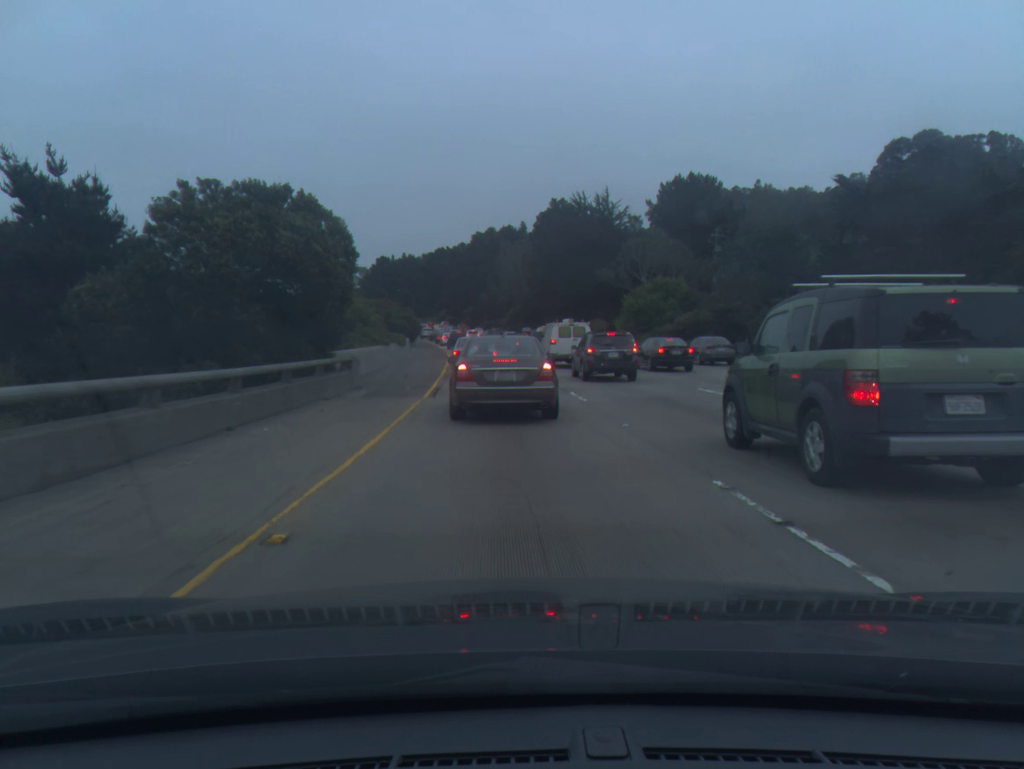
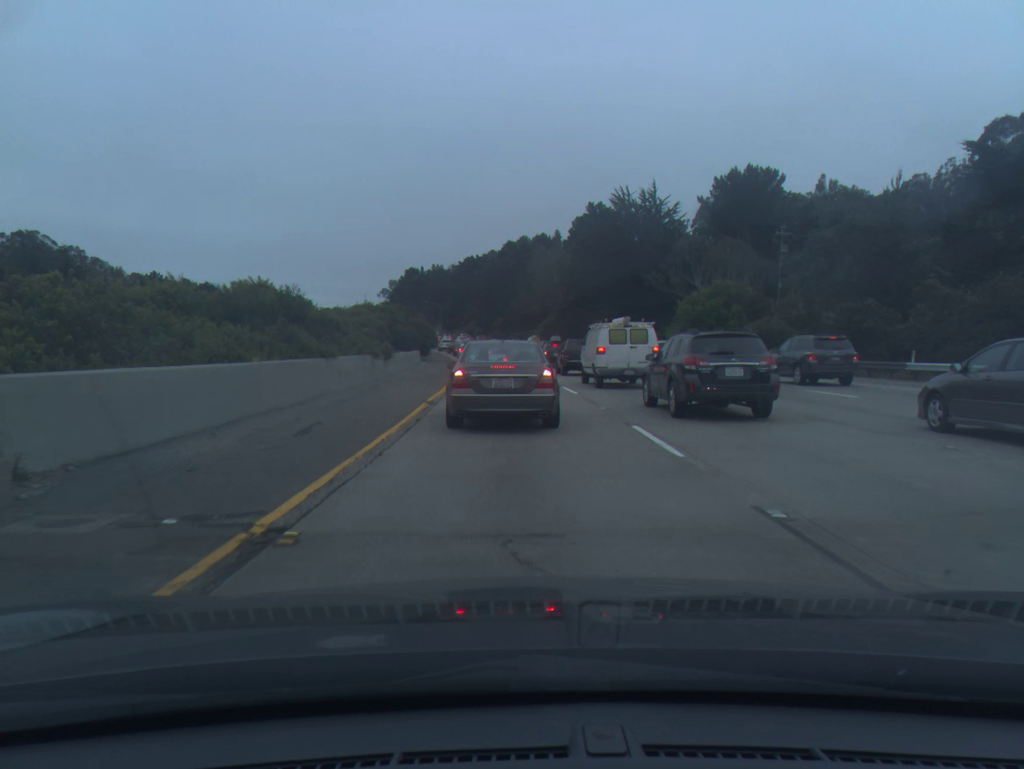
(-0.4, +17.4) m; -2°
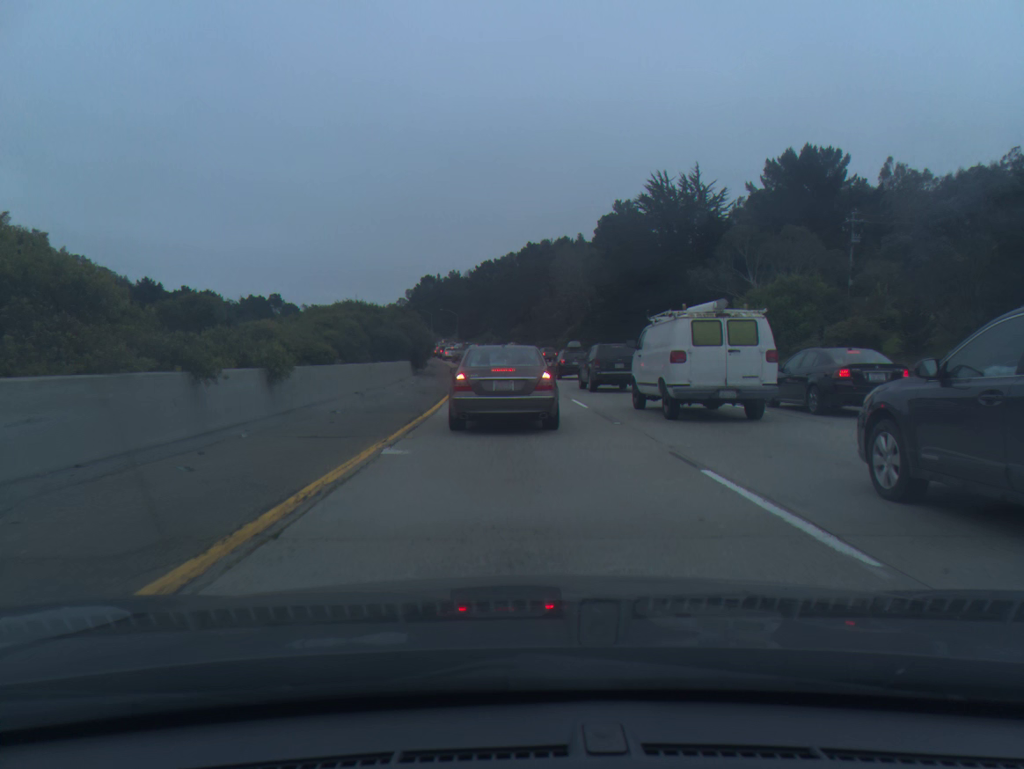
(-0.2, +18.0) m; -1°
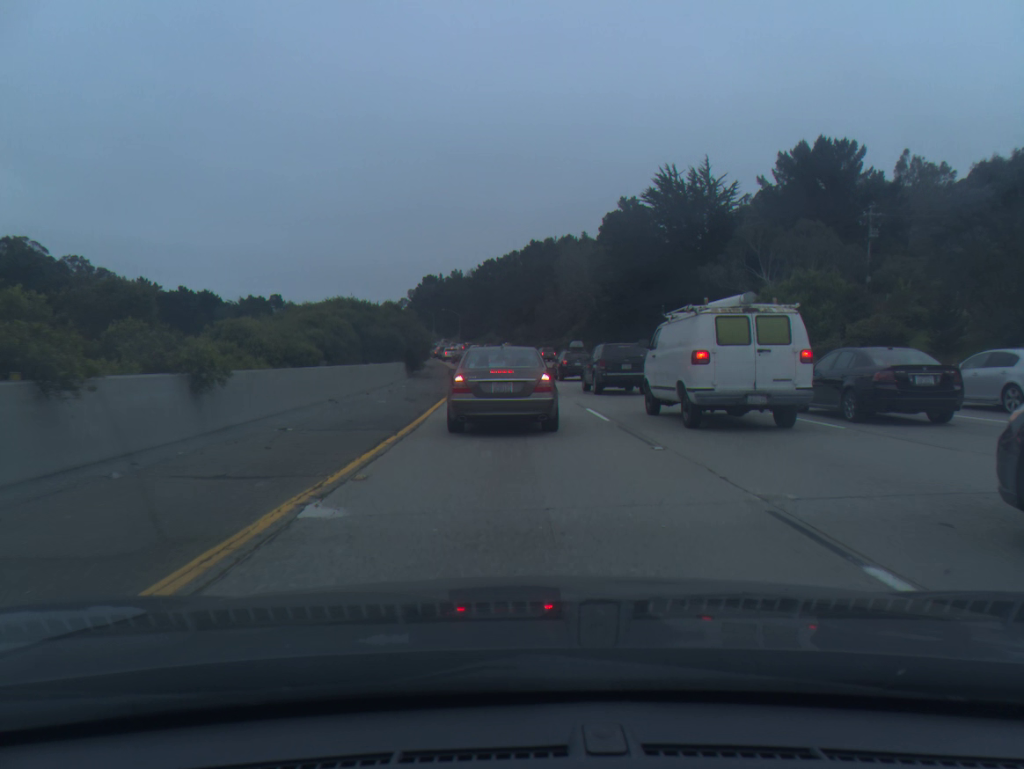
(0.0, +3.9) m; 0°
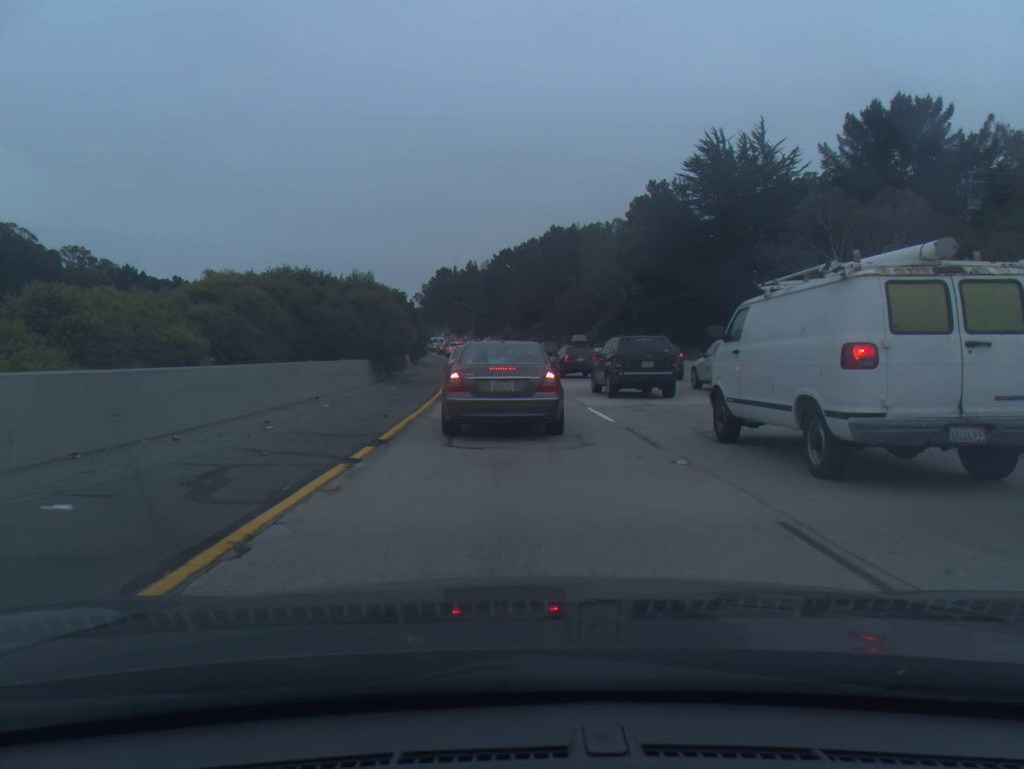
(-0.2, +16.0) m; -2°
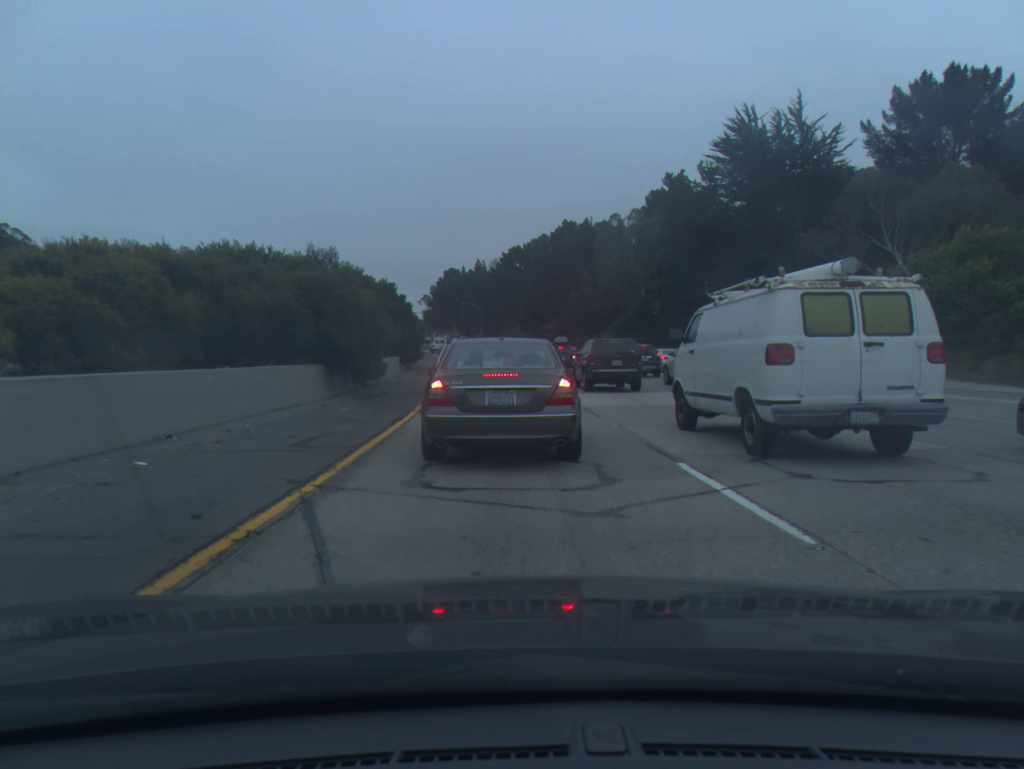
(0.0, +9.3) m; 0°
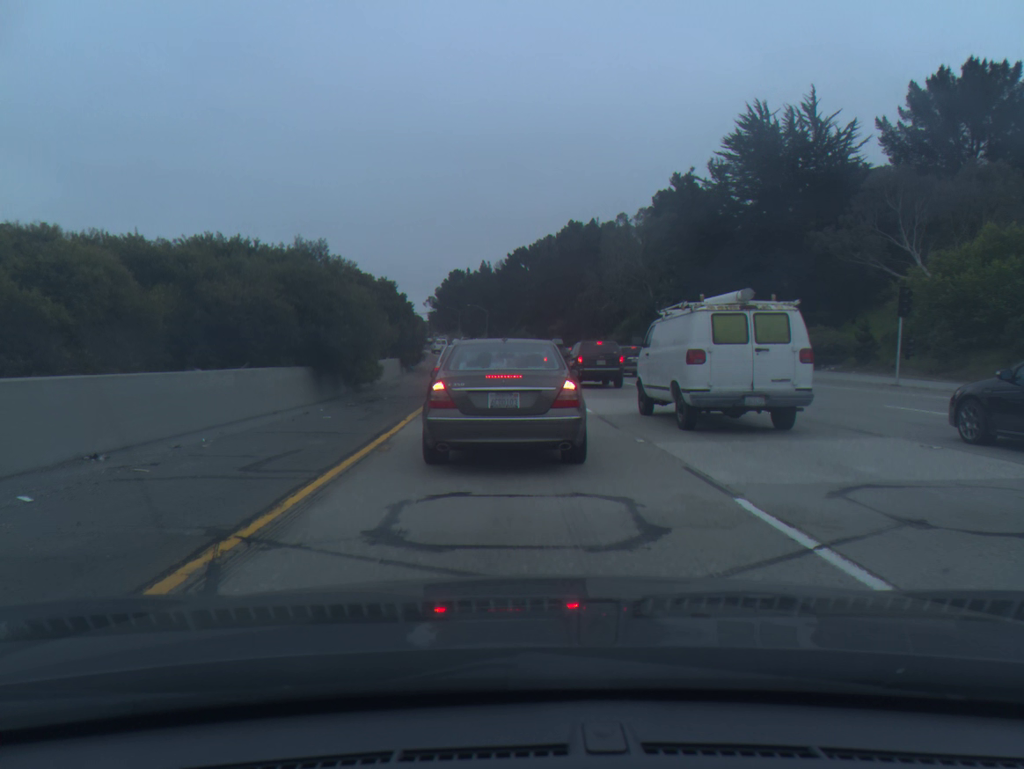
(0.0, +2.1) m; -1°
